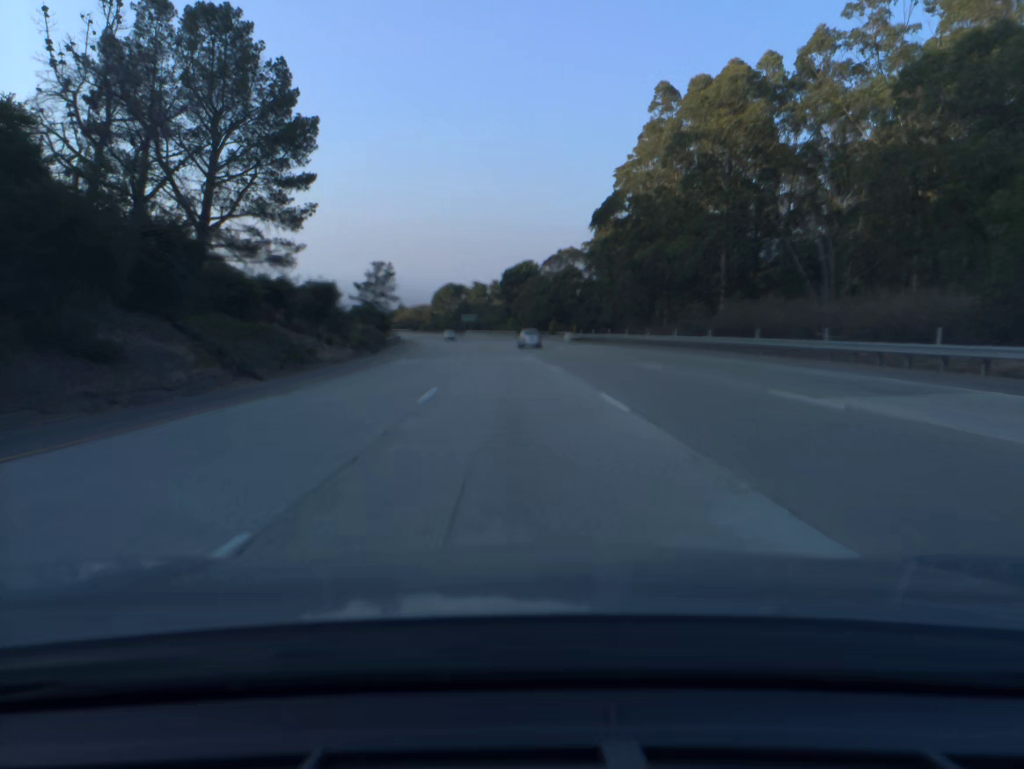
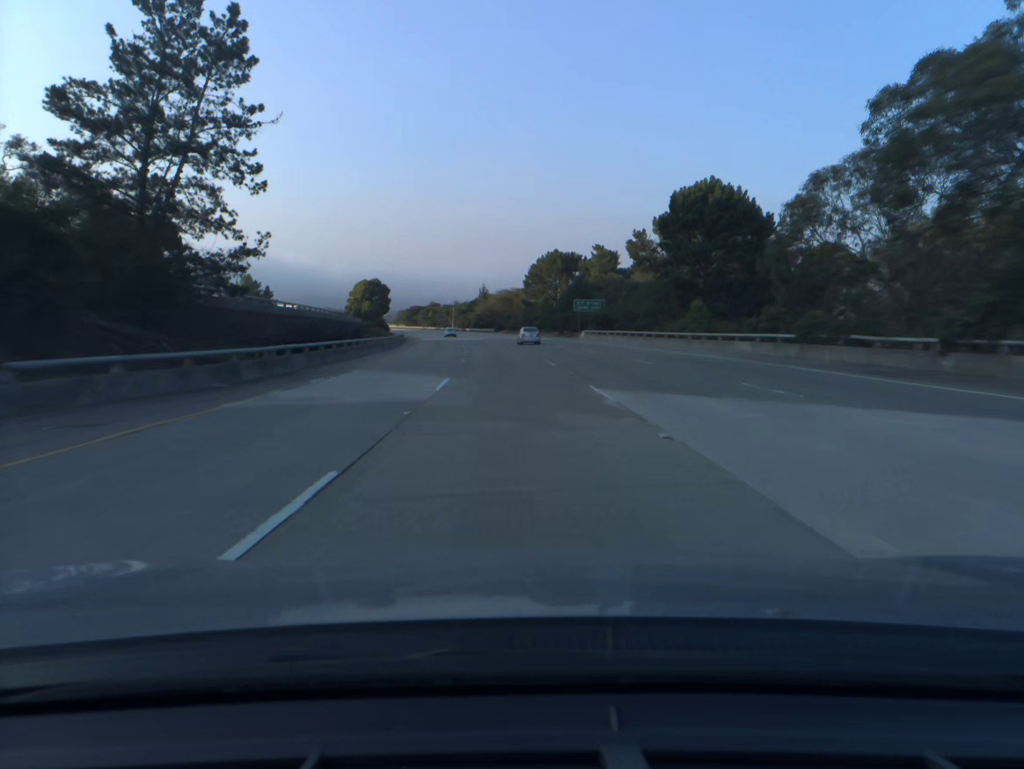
(-7.6, +99.1) m; -8°
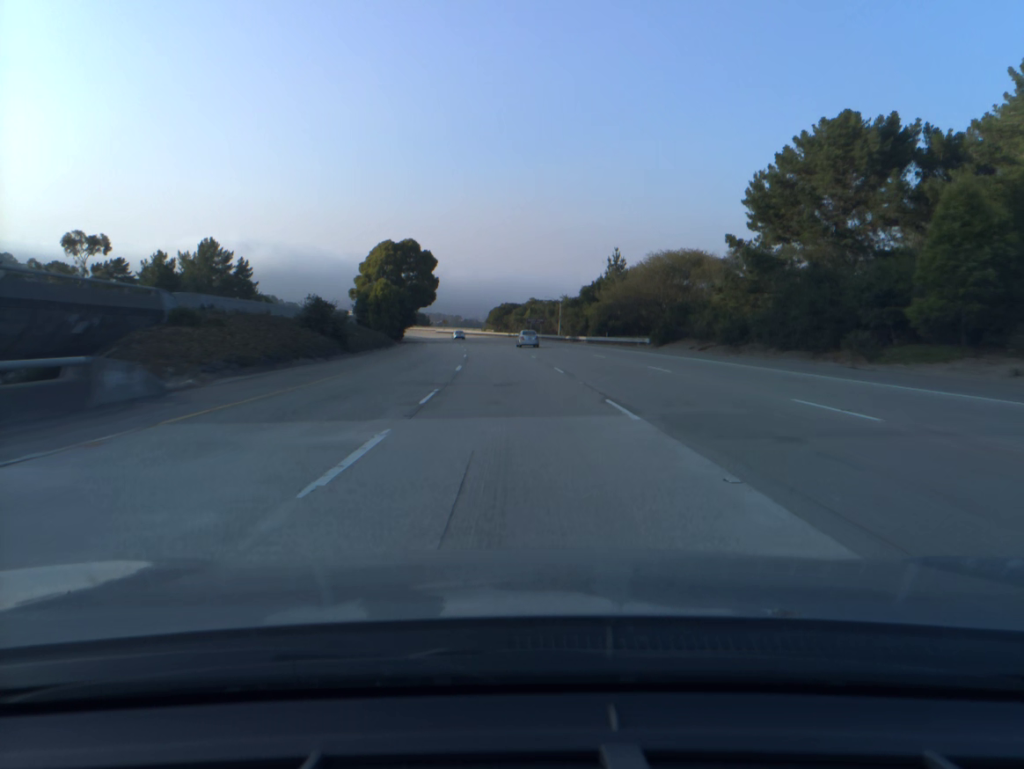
(-7.1, +99.6) m; -8°
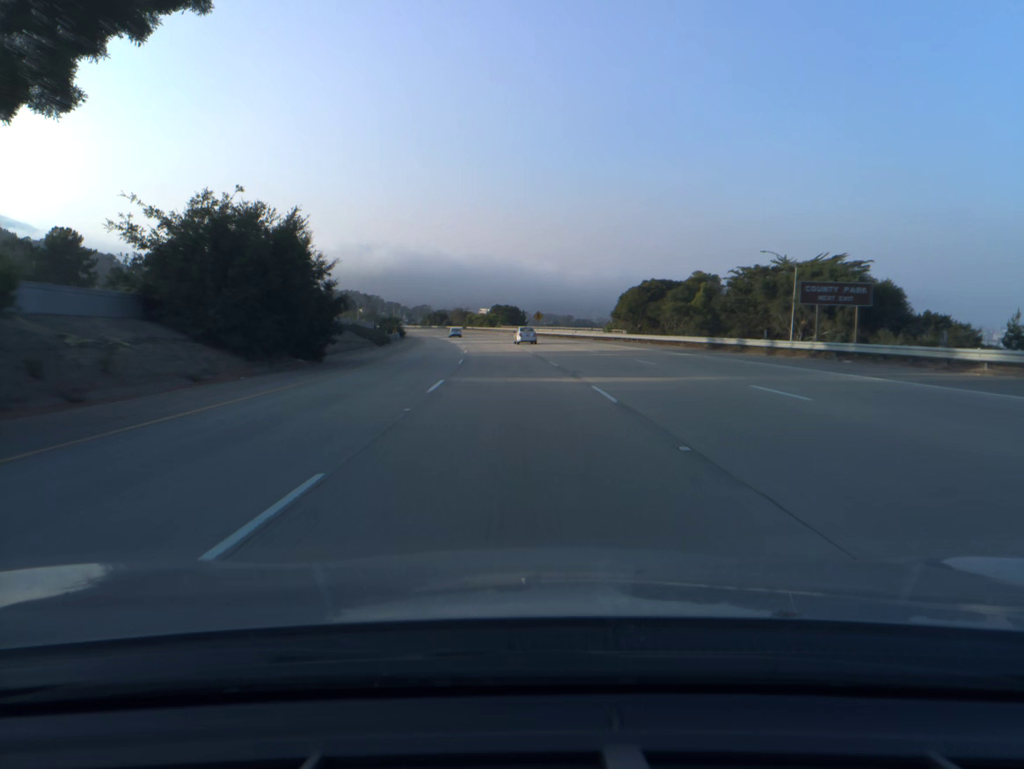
(-6.8, +99.2) m; -8°
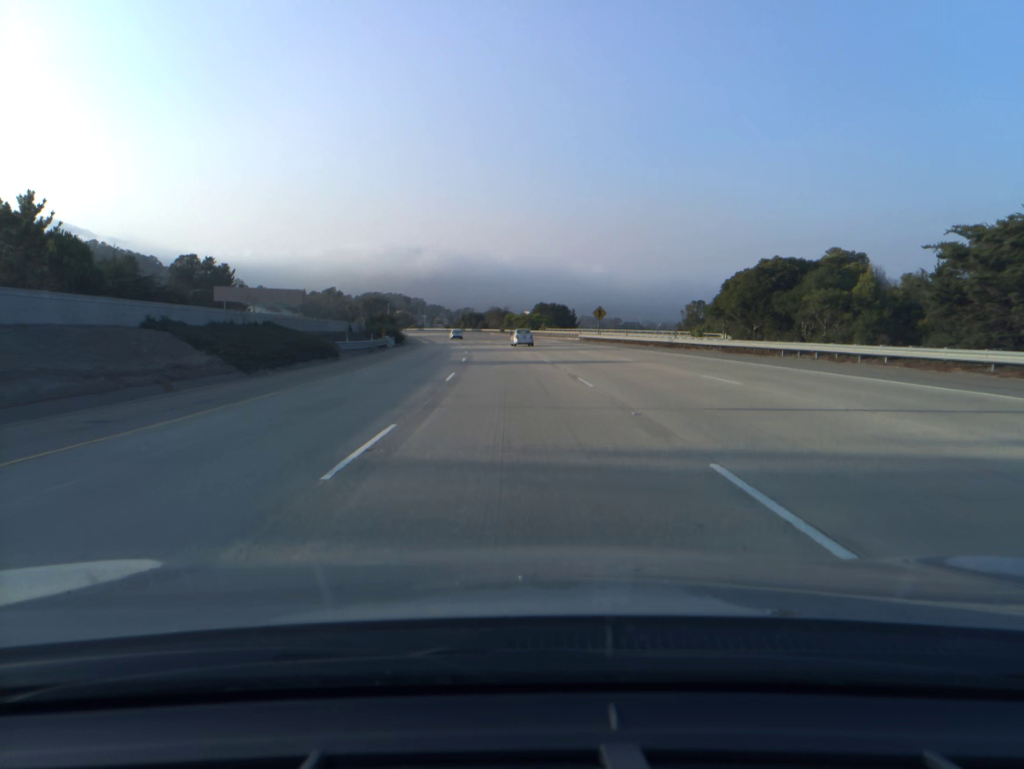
(-1.1, +39.6) m; -3°
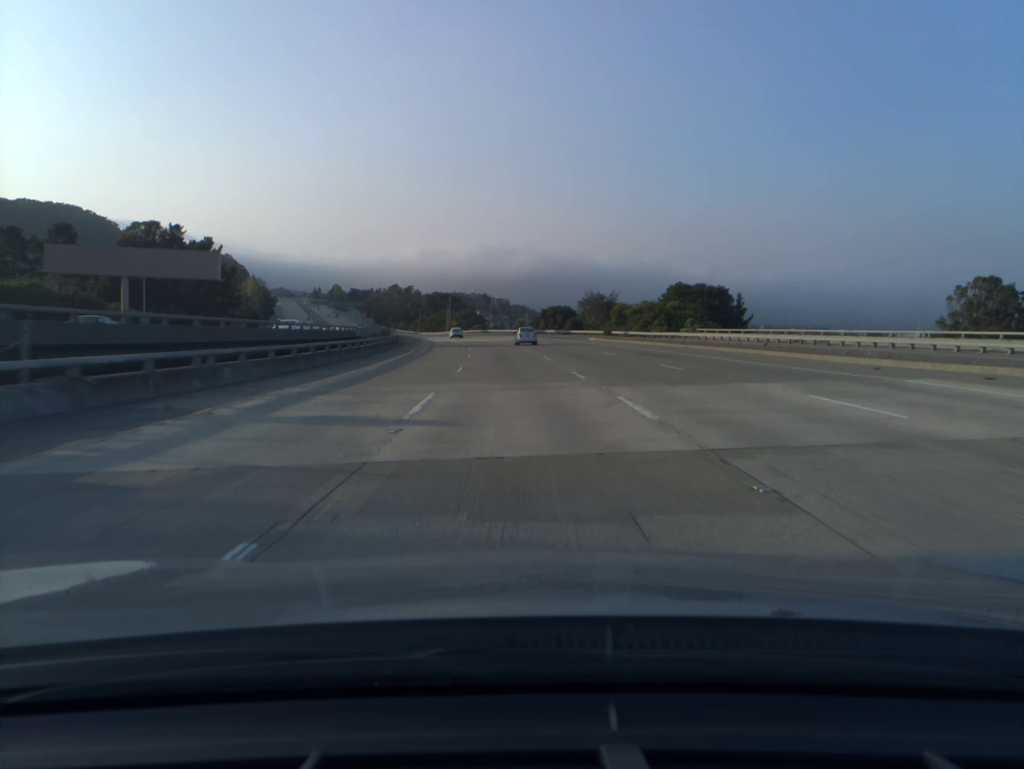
(-4.5, +79.0) m; -6°
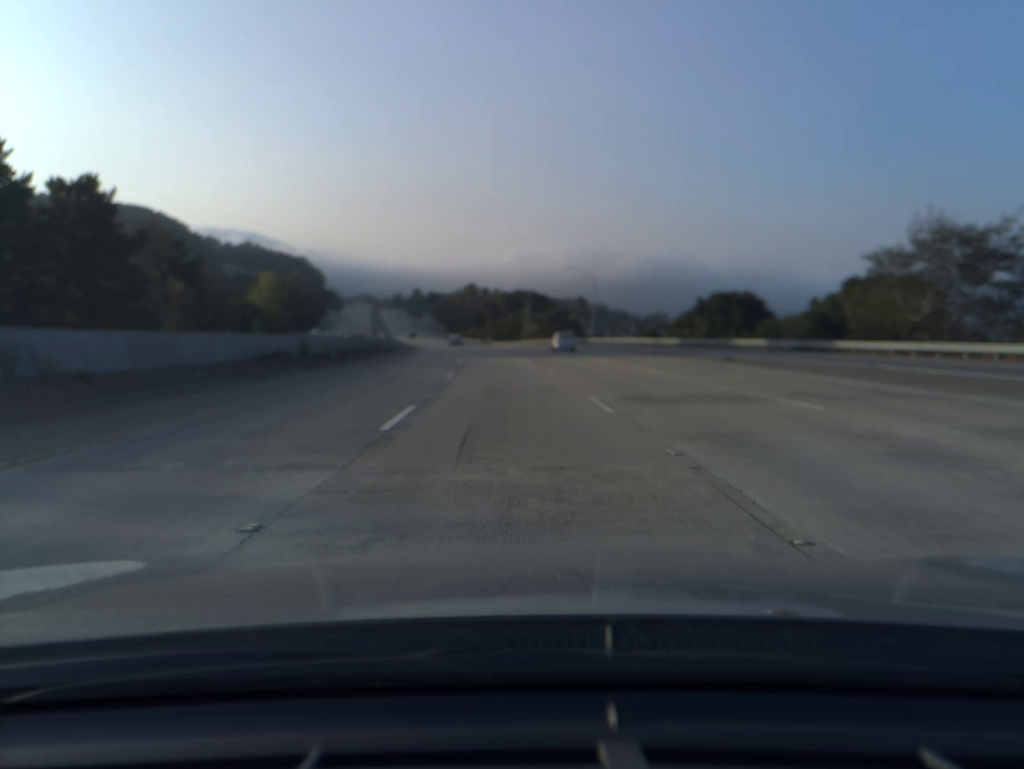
(-4.3, +79.3) m; -7°
